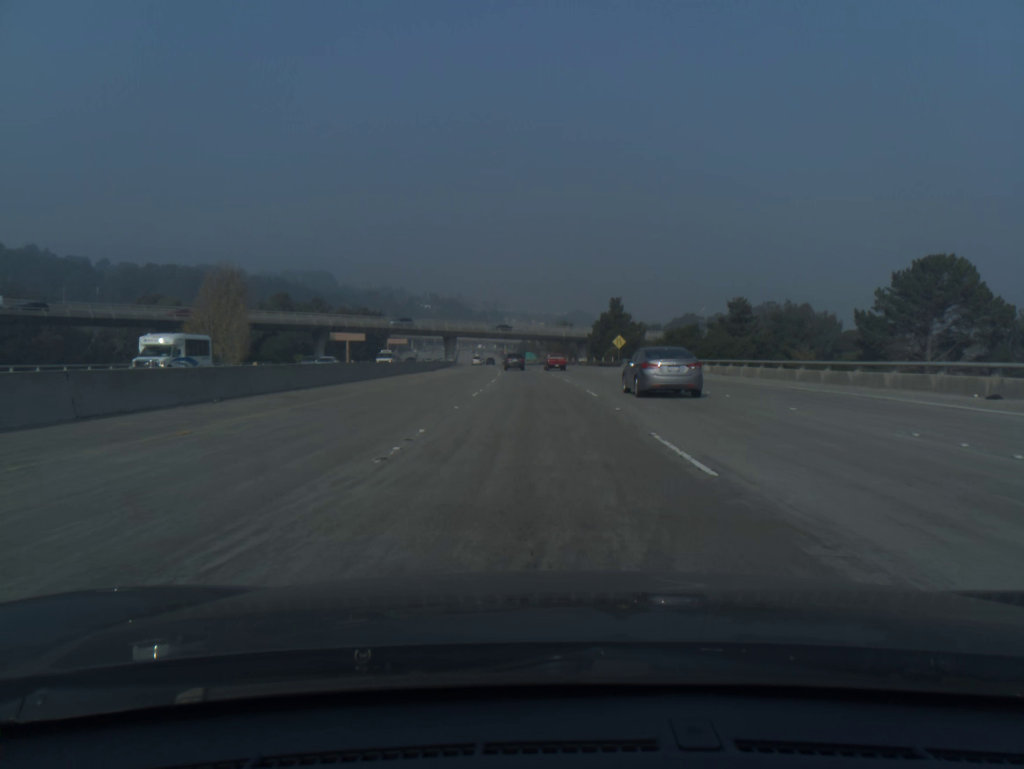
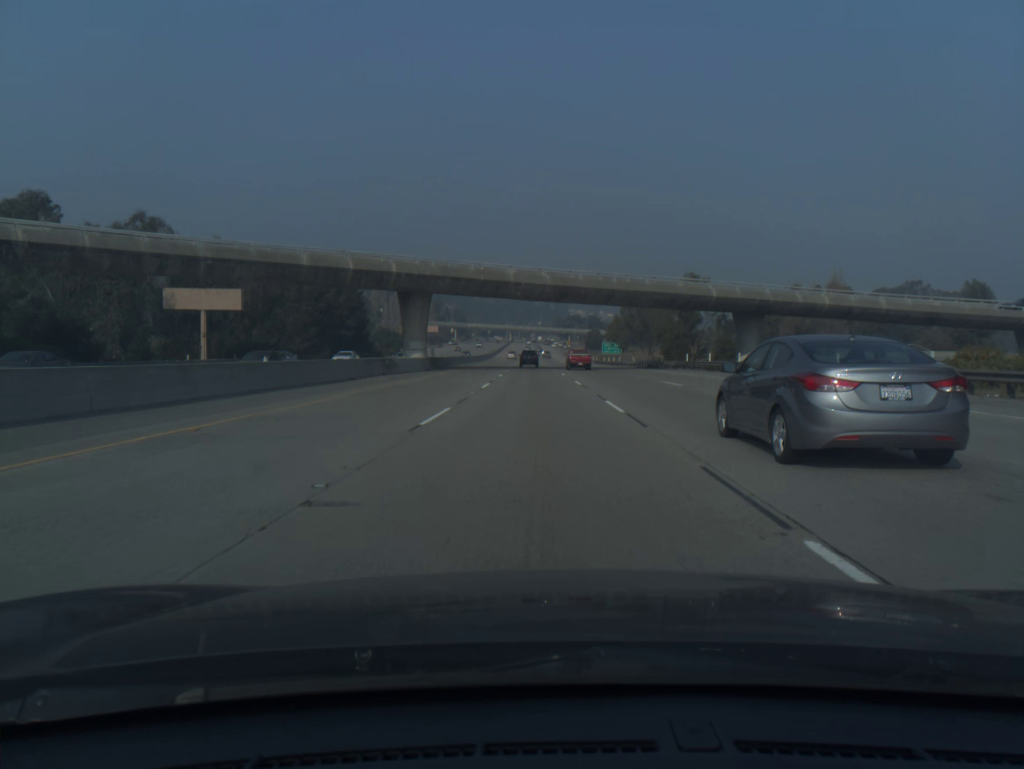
(-4.0, +102.1) m; -5°
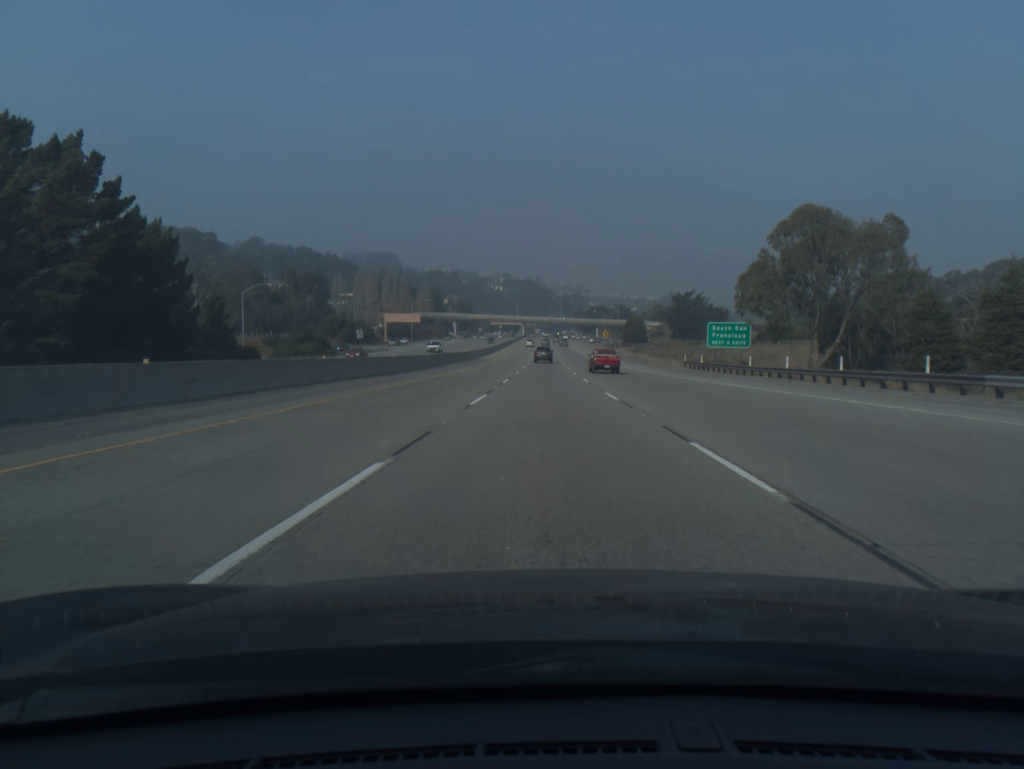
(-1.3, +82.4) m; -1°
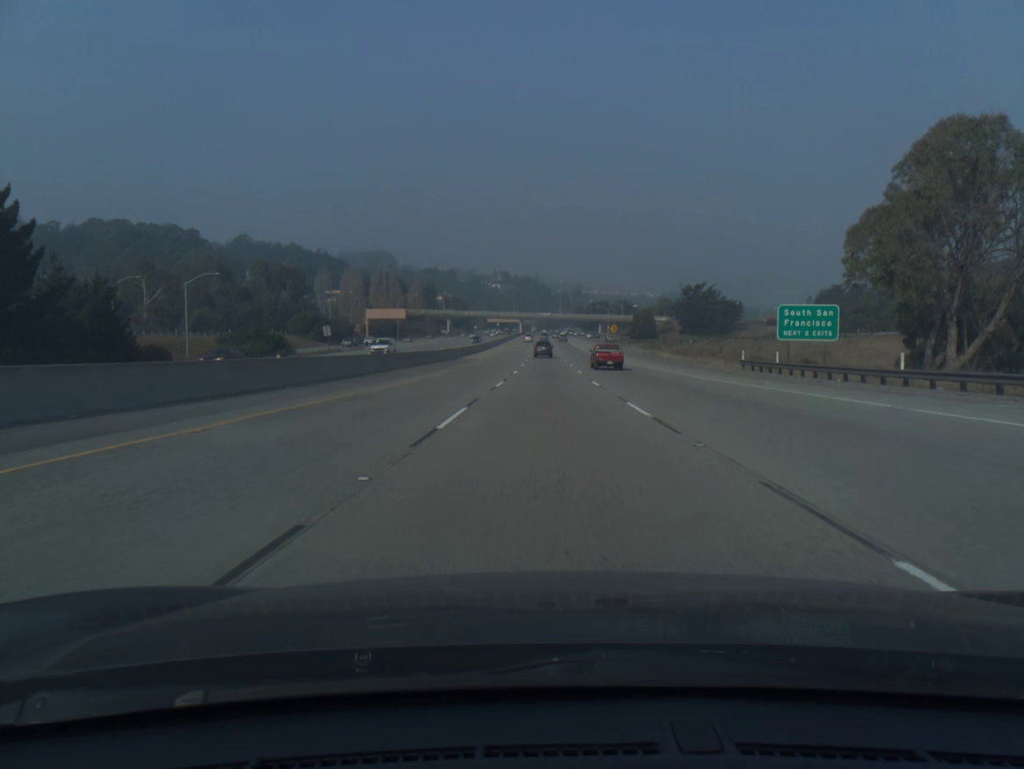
(0.0, +20.7) m; 0°
